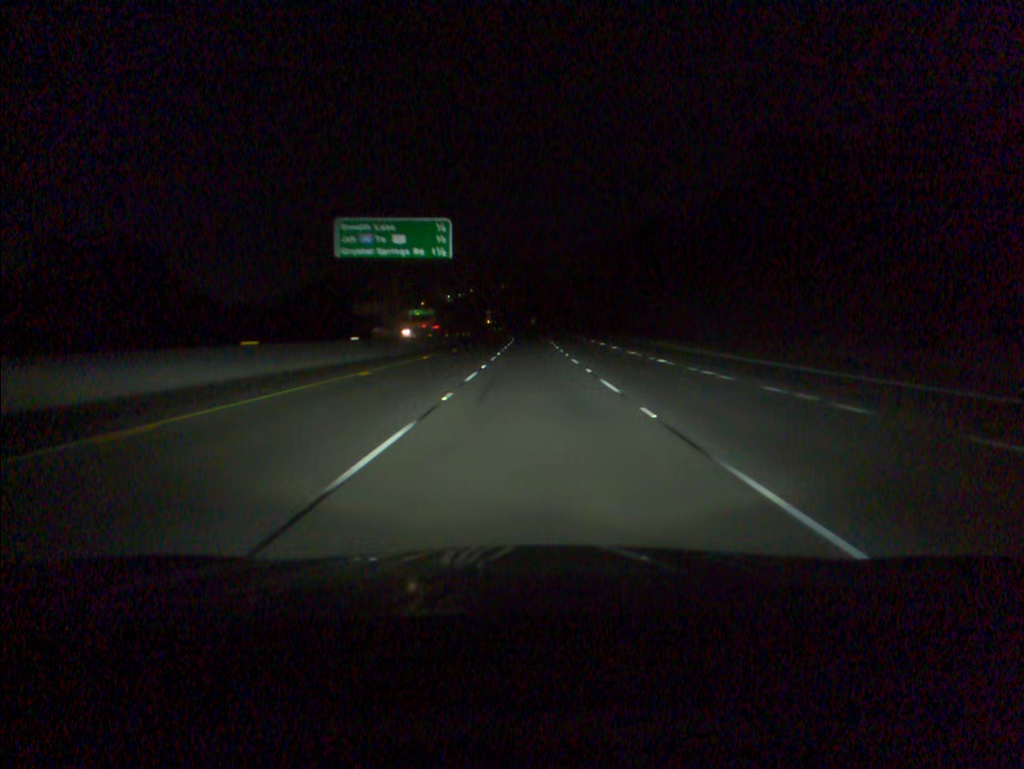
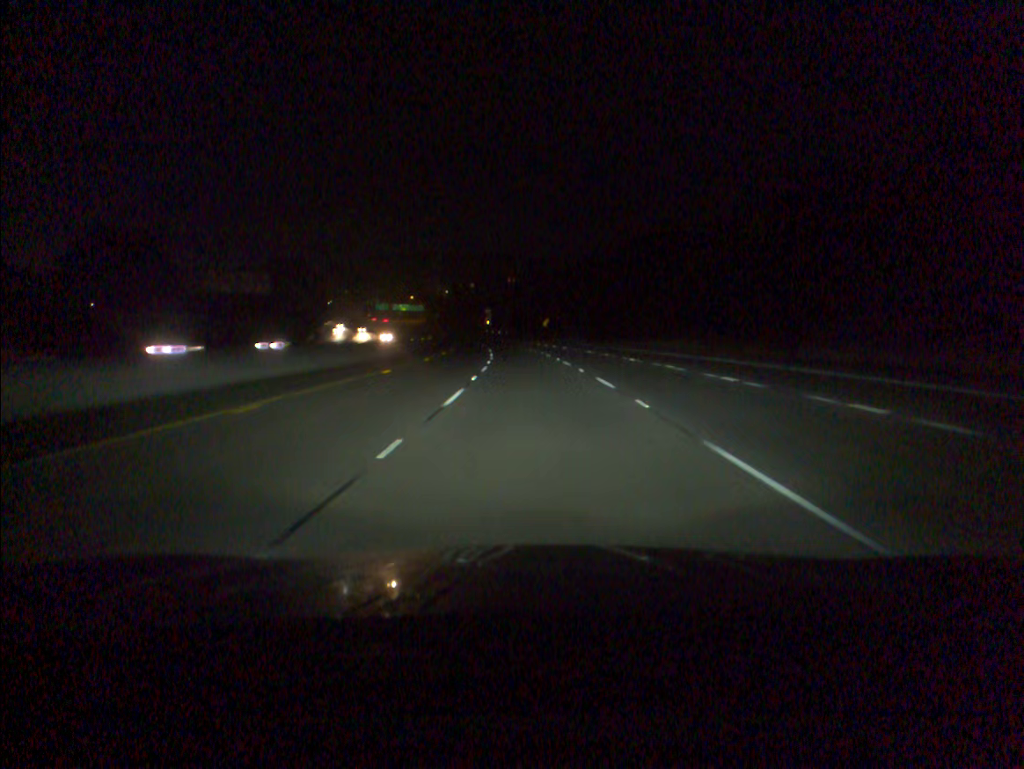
(-0.4, +83.7) m; -1°
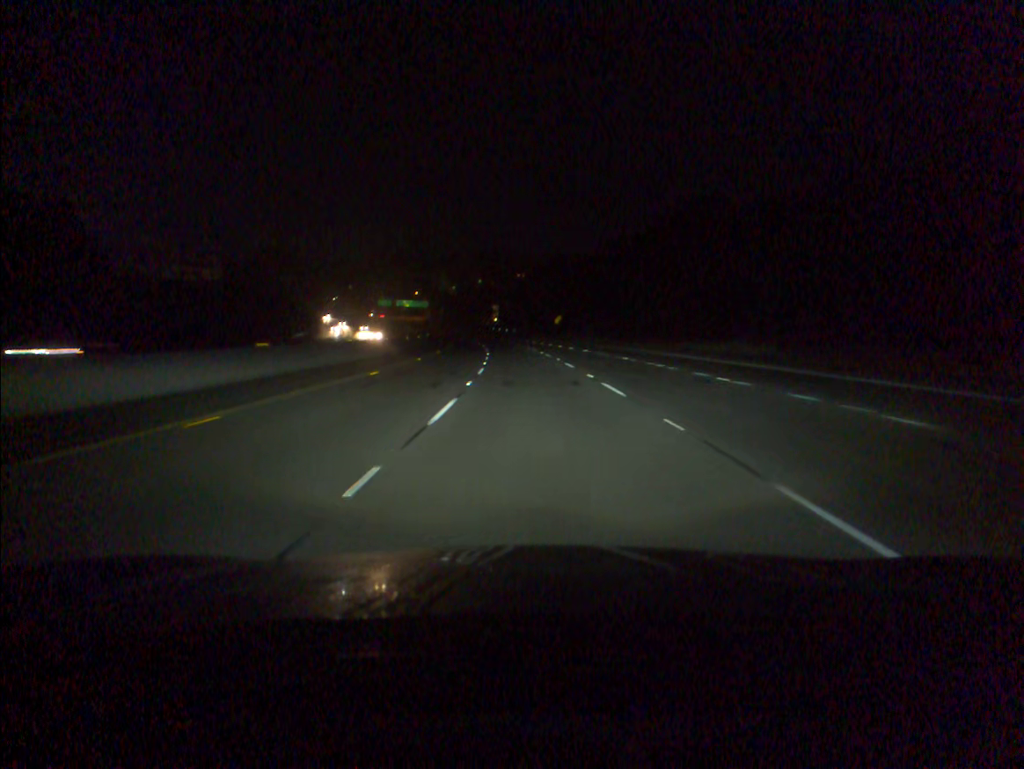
(-0.1, +16.8) m; -1°
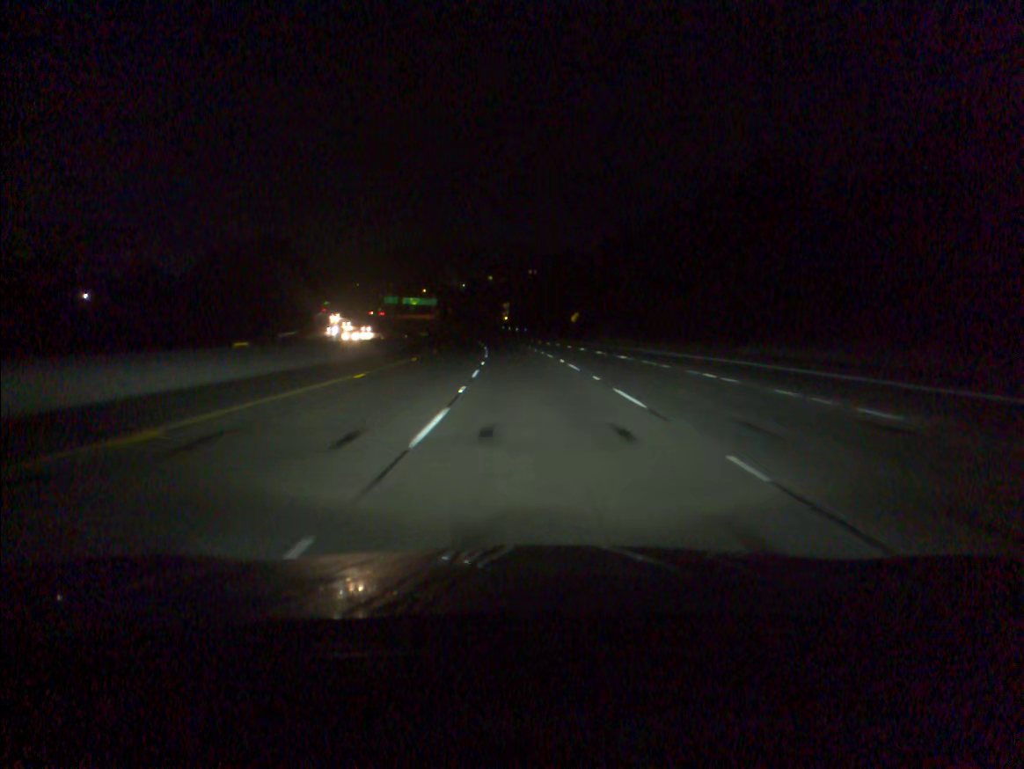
(-0.1, +16.9) m; -1°
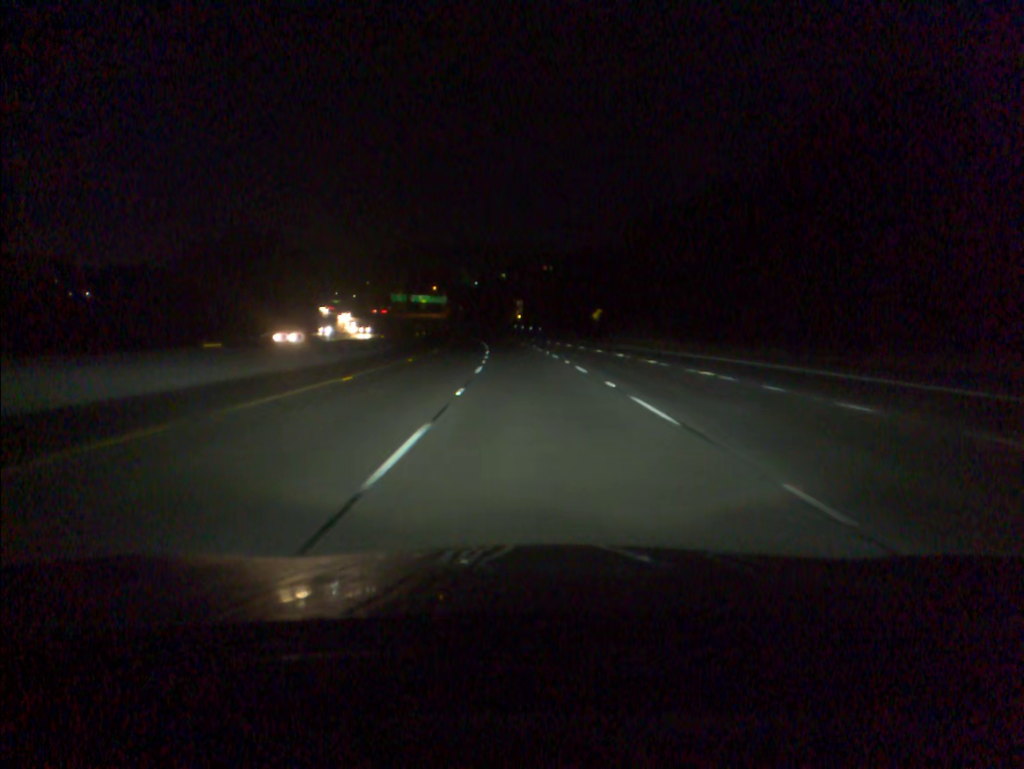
(-0.2, +16.9) m; -1°
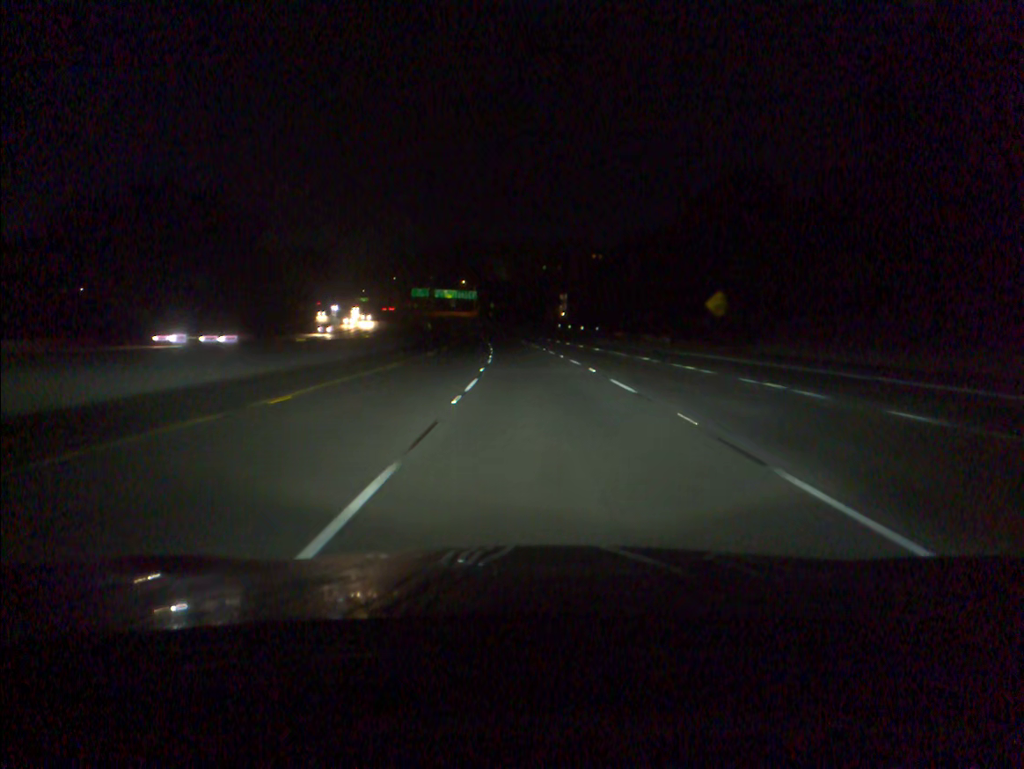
(-1.3, +50.8) m; -3°
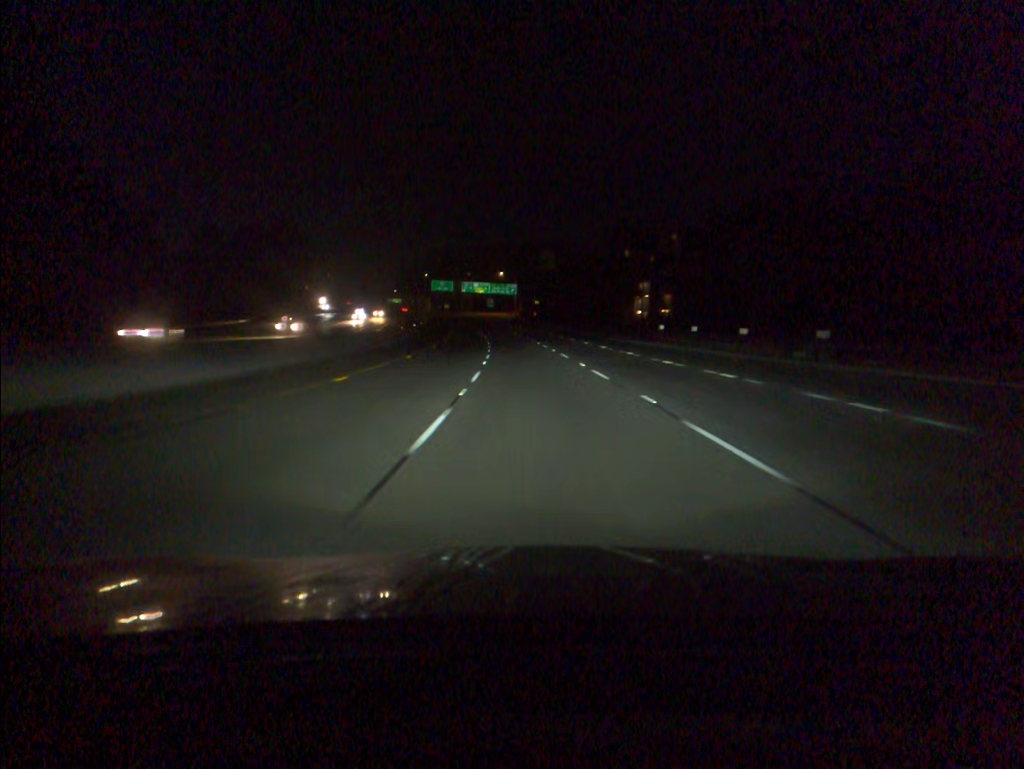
(-2.0, +67.4) m; -3°
